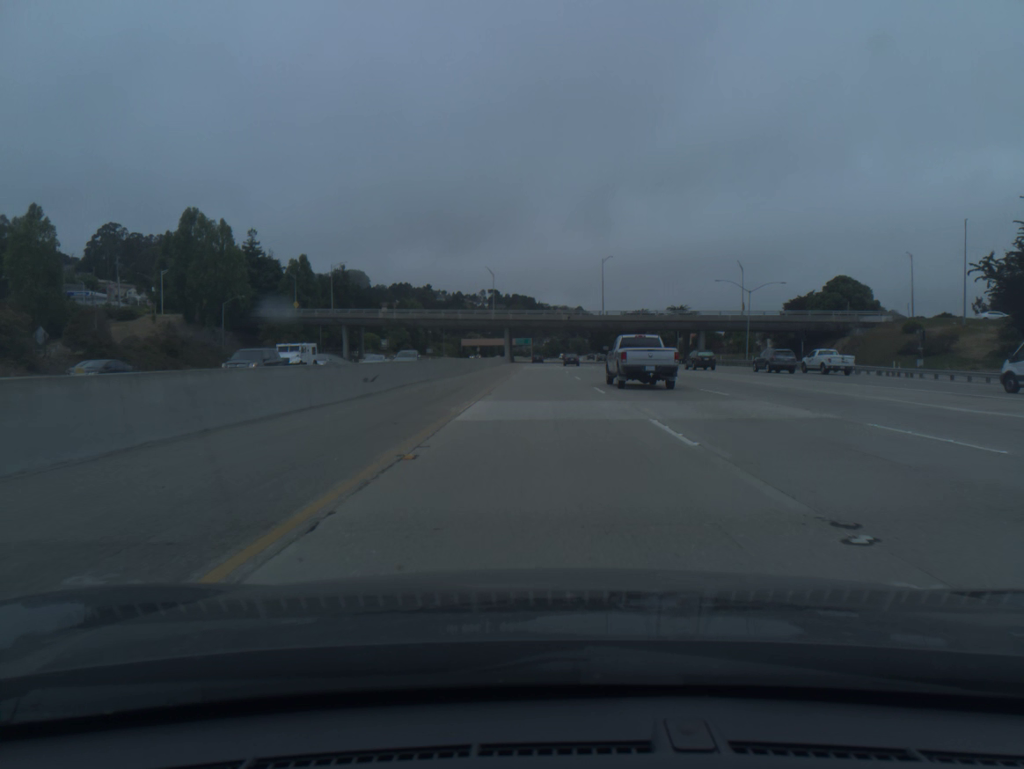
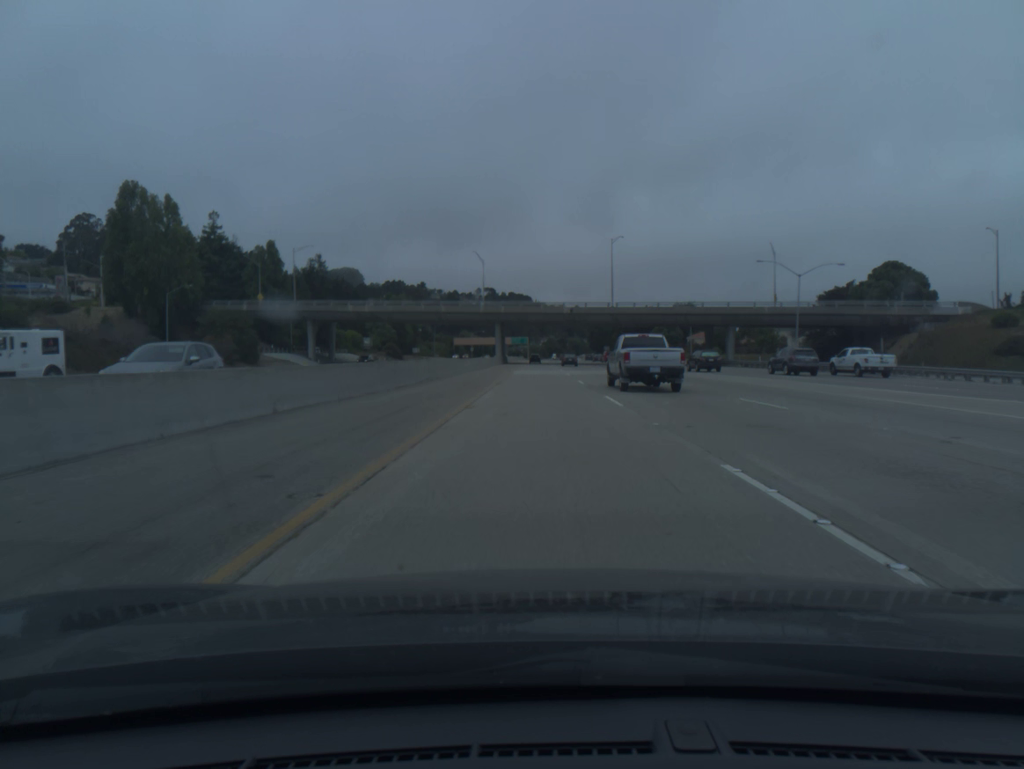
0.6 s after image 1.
(0.0, +20.3) m; 0°
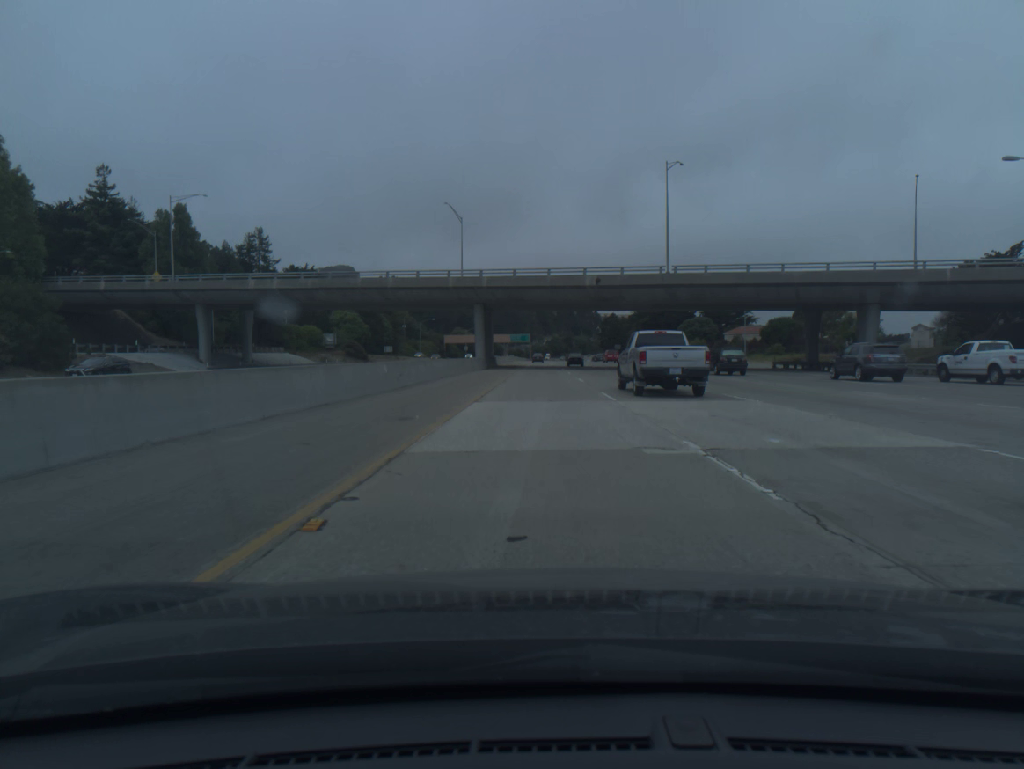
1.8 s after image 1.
(0.0, +40.6) m; 0°
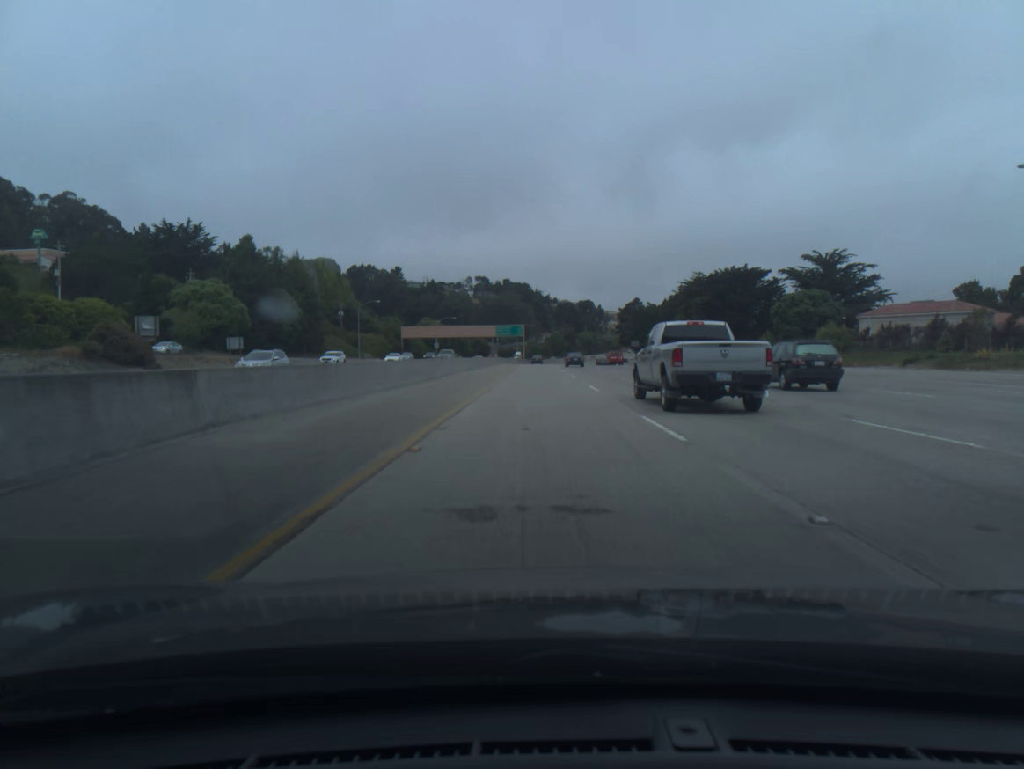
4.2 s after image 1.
(+0.1, +81.7) m; 0°
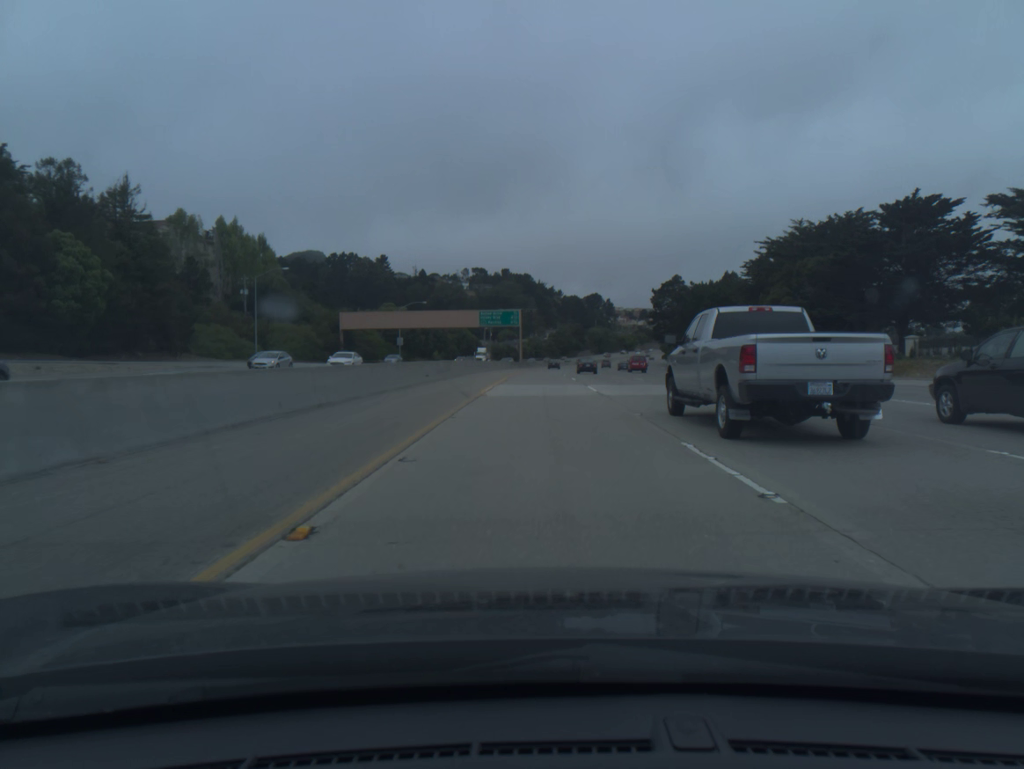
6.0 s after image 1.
(-0.1, +61.7) m; 0°
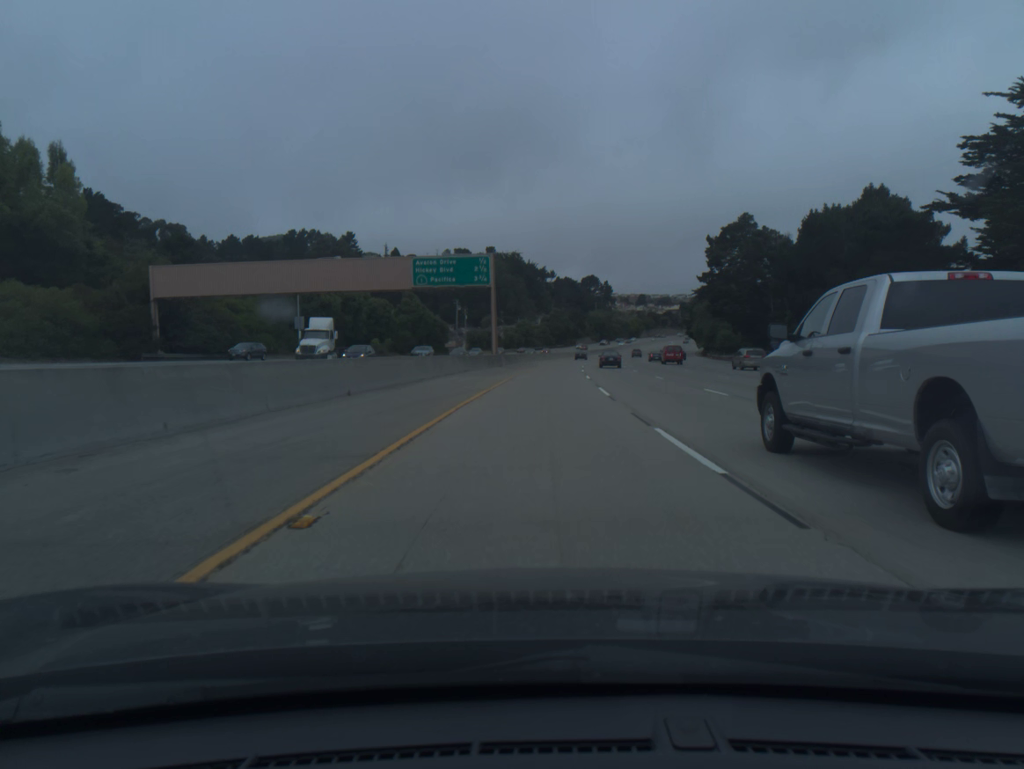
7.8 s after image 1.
(+0.2, +61.8) m; +1°
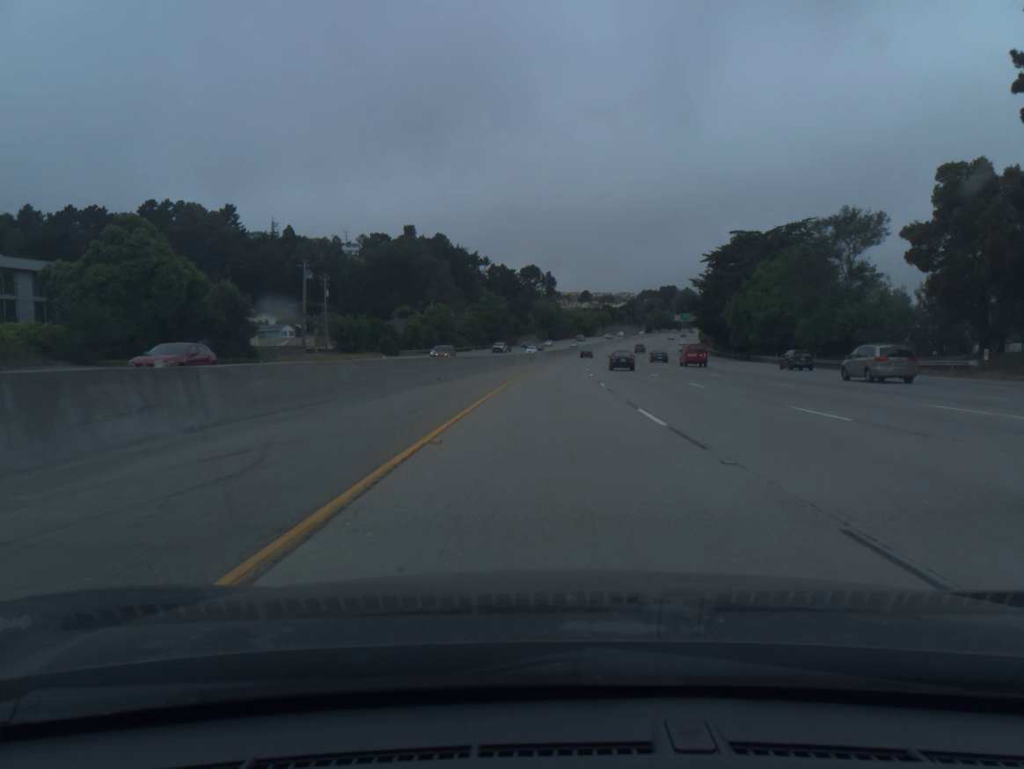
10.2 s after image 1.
(+2.8, +82.5) m; +4°
